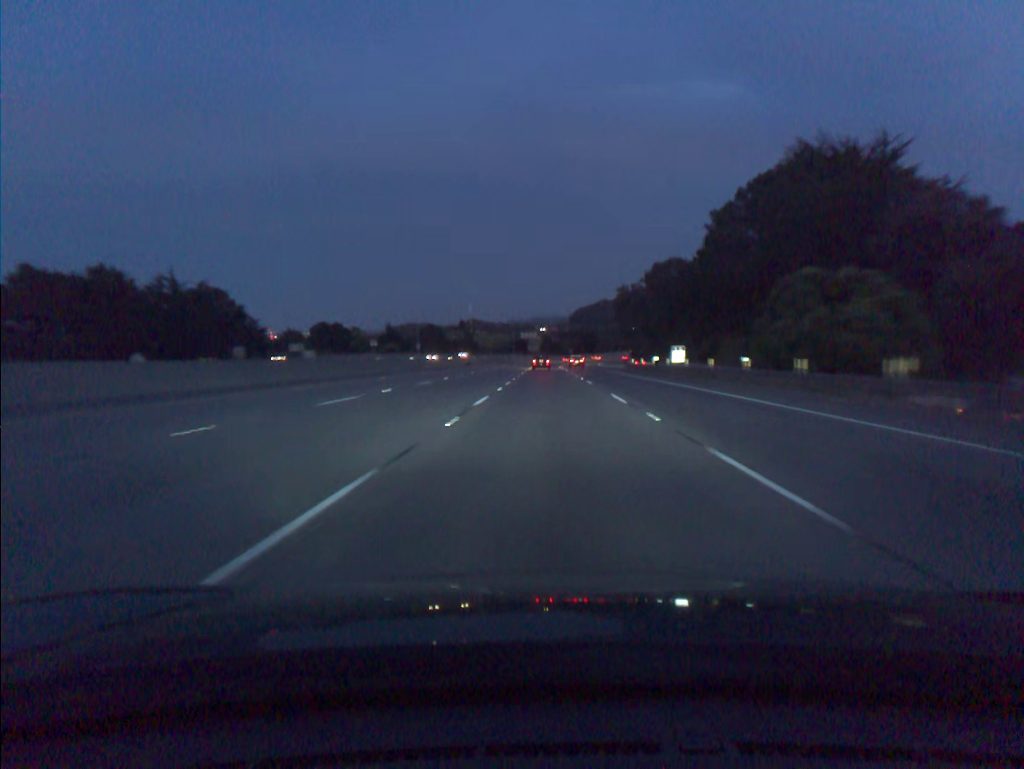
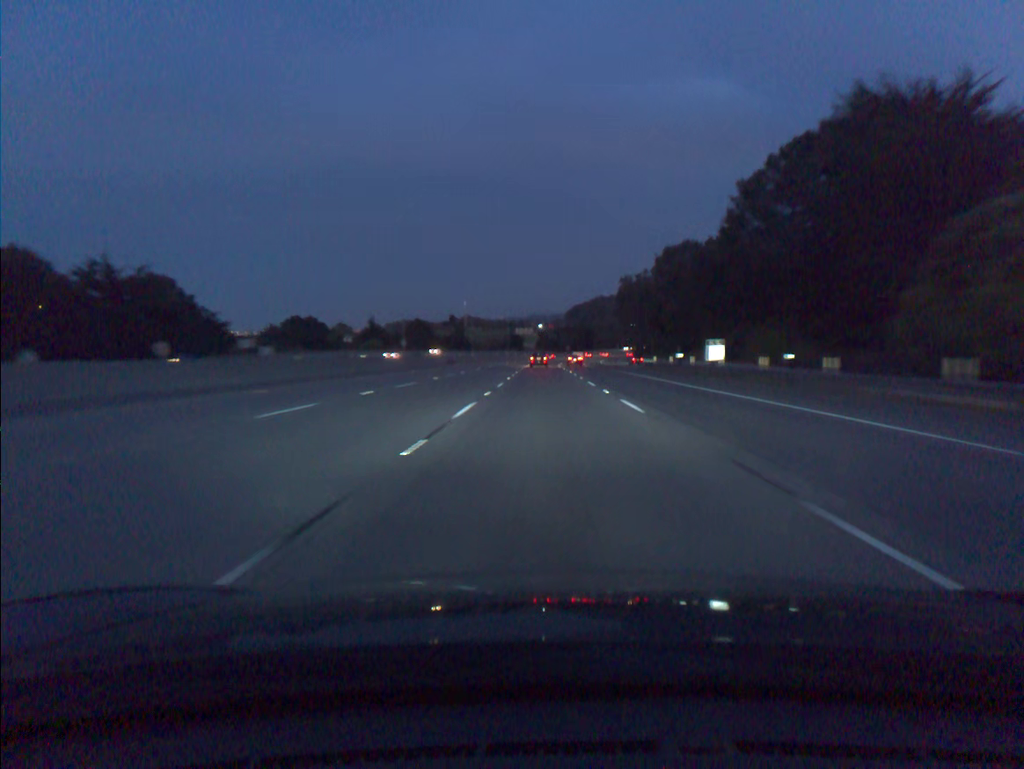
(+0.1, +18.5) m; 0°
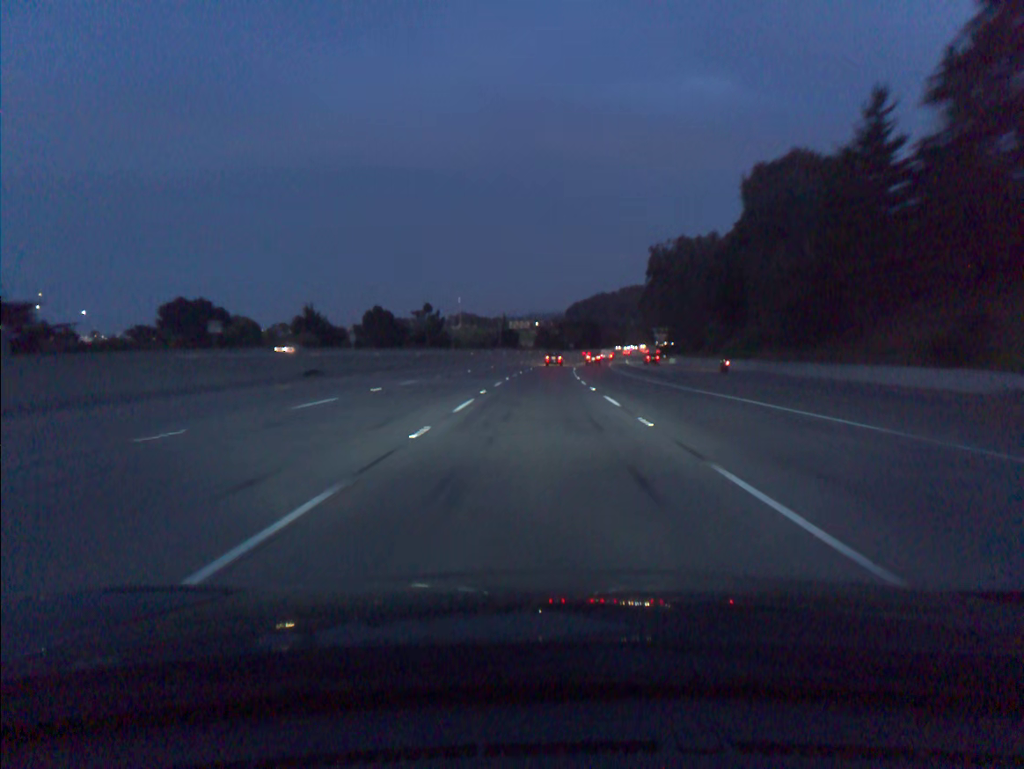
(+0.1, +55.6) m; 0°
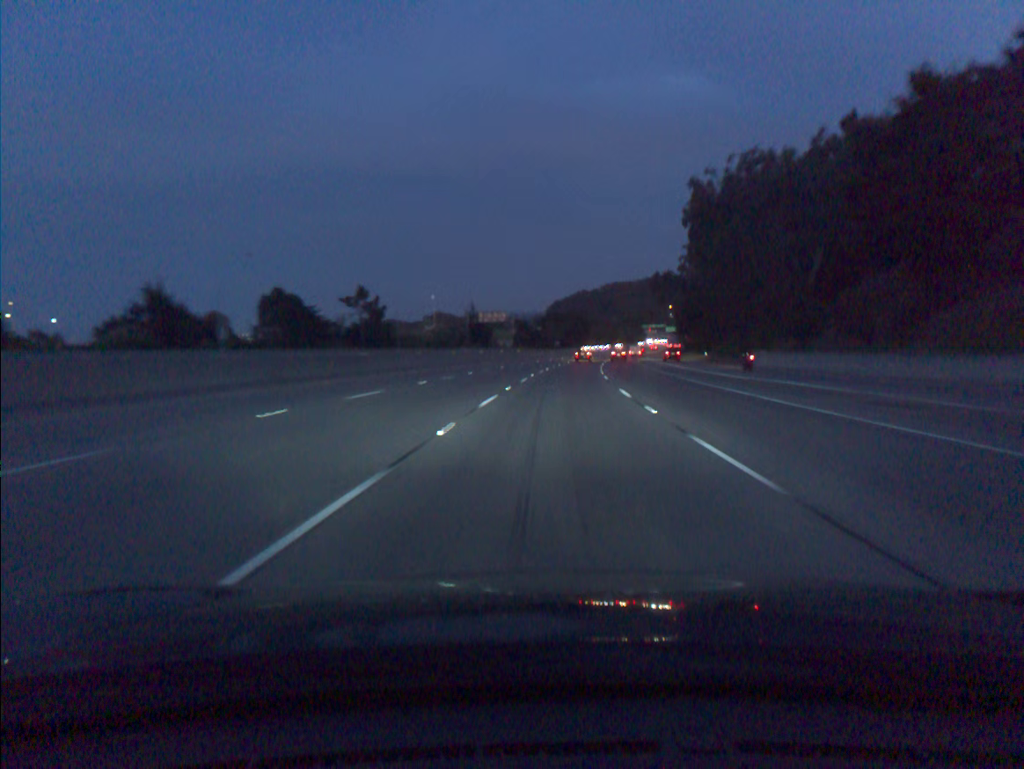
(+0.3, +55.6) m; +1°
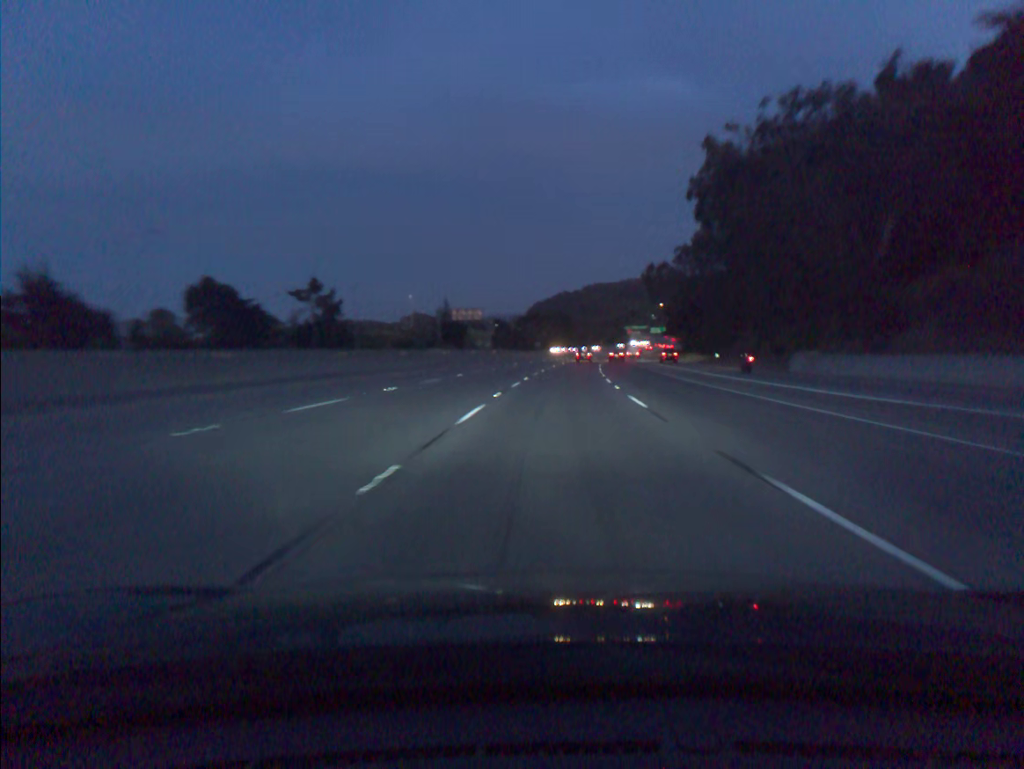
(+0.2, +18.5) m; +1°
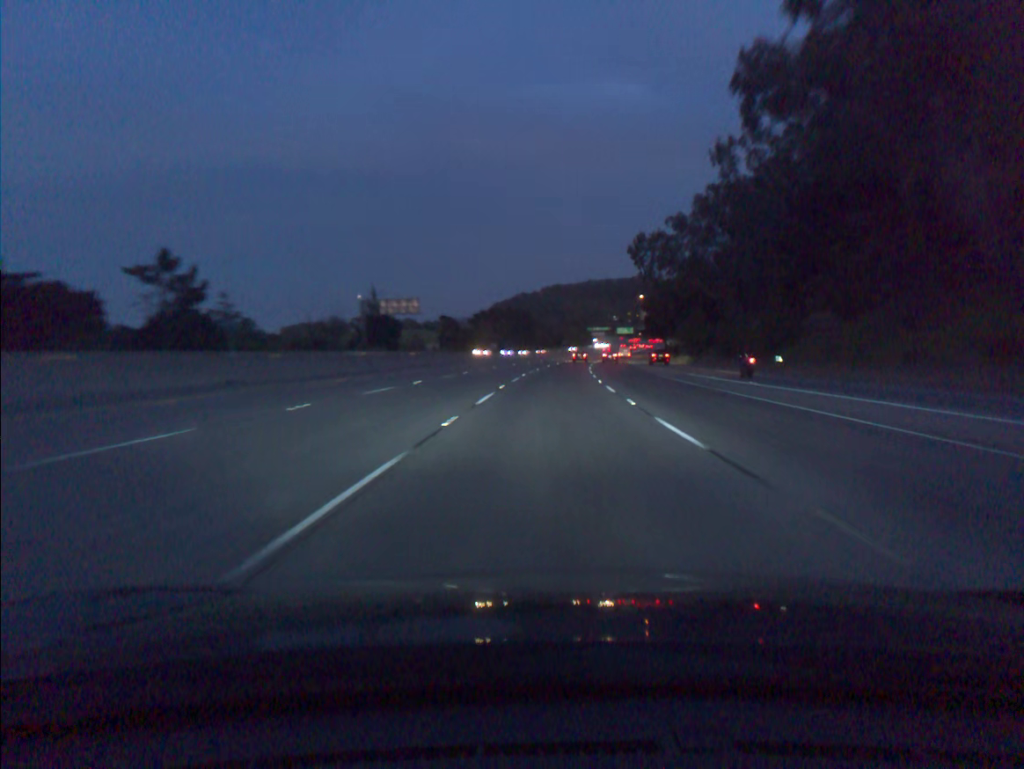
(+1.0, +37.0) m; +3°
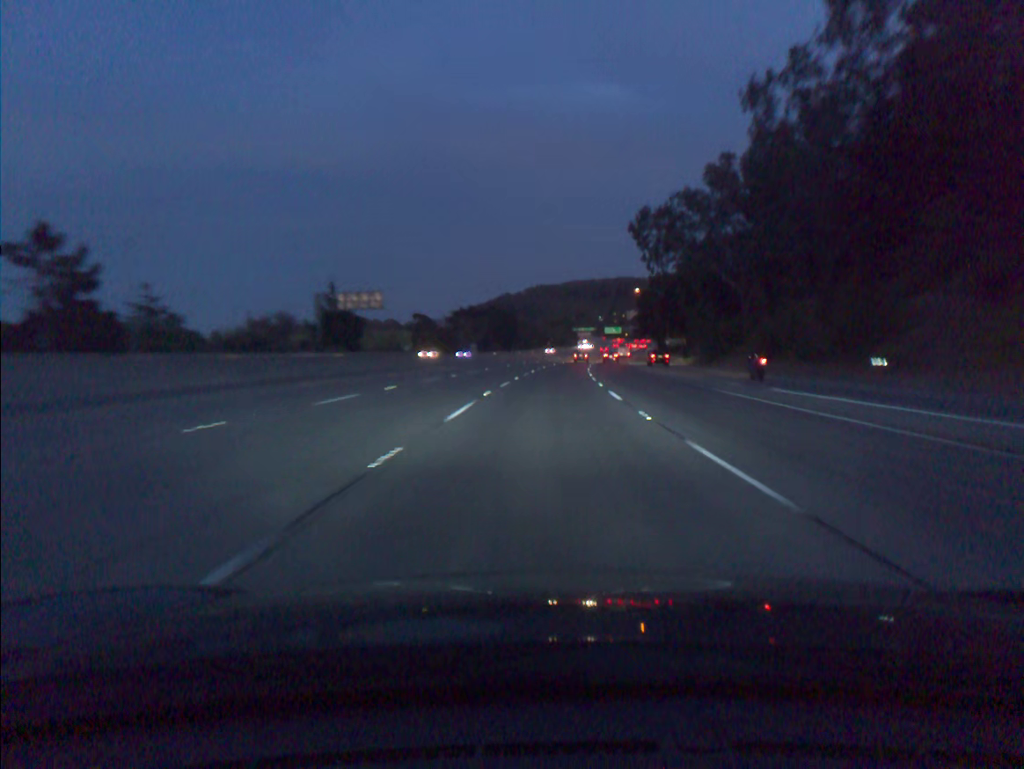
(+0.2, +18.5) m; +1°
